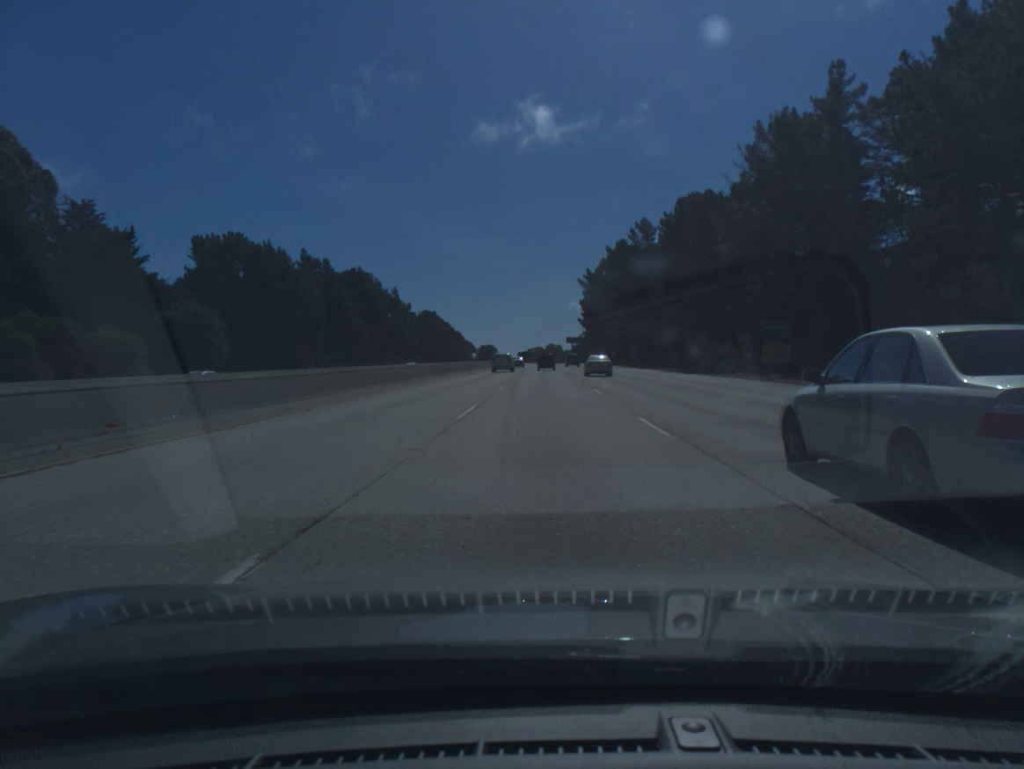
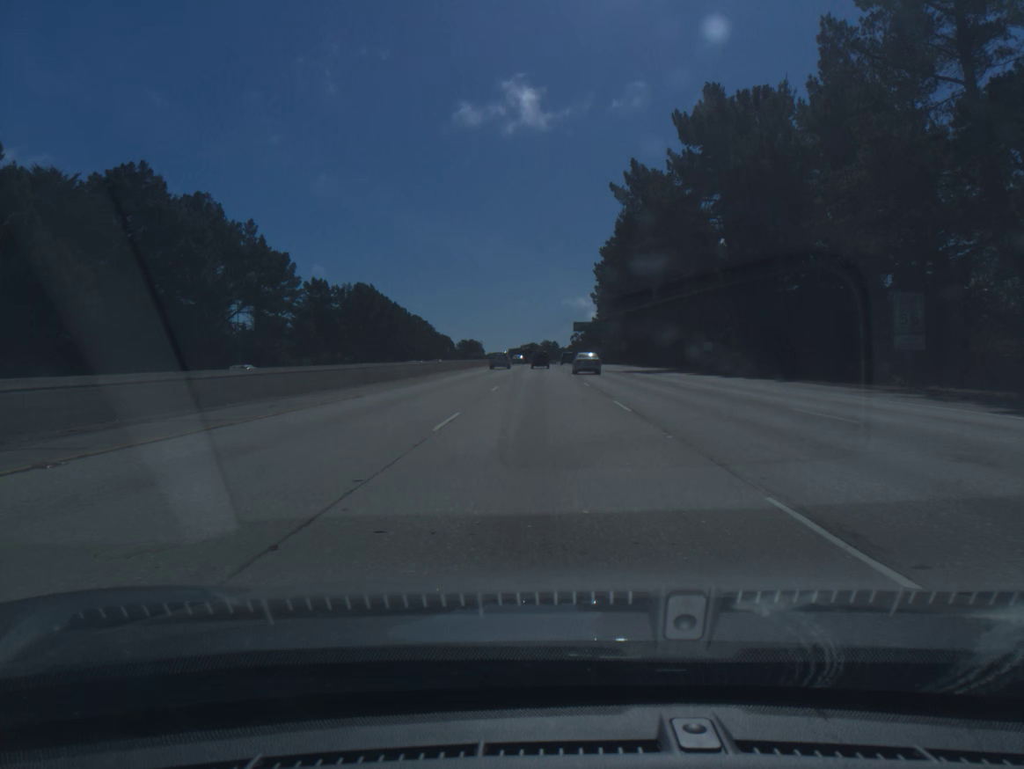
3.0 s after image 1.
(+0.5, +96.6) m; 0°
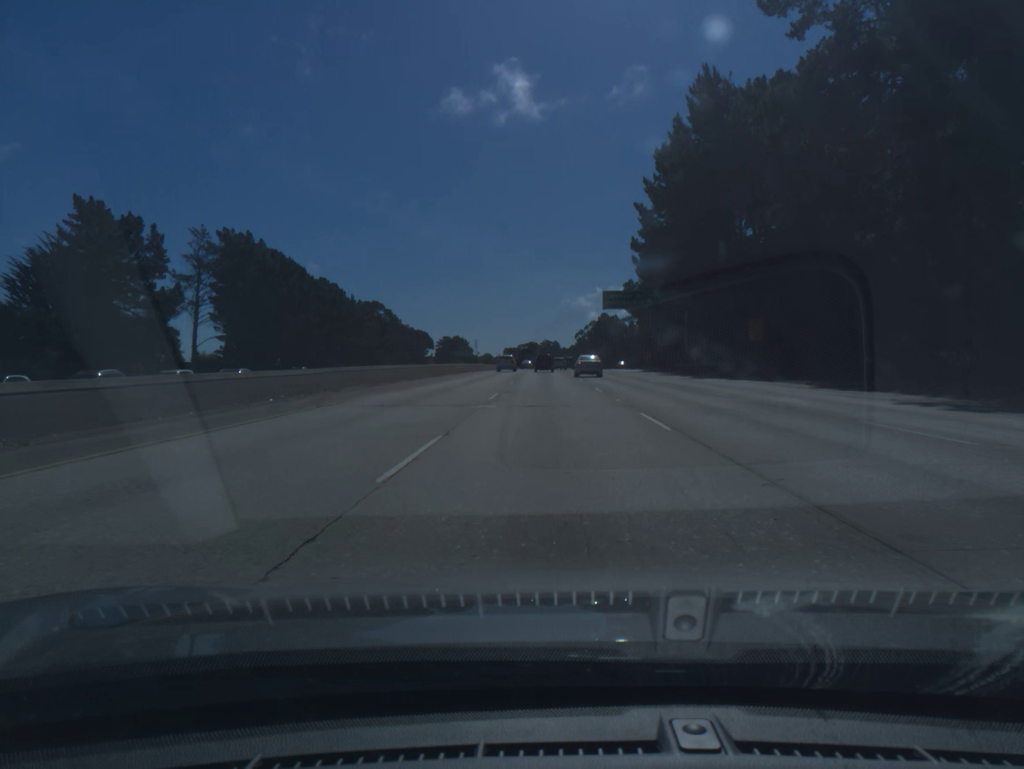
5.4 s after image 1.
(-0.1, +77.4) m; 0°
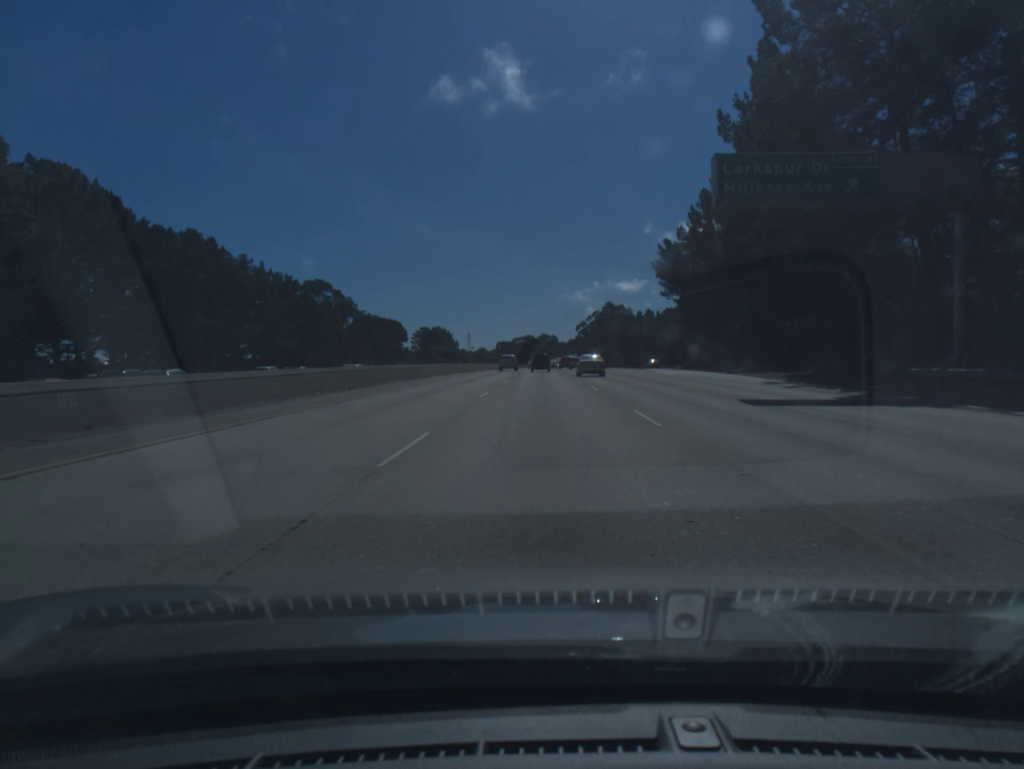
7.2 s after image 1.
(+0.2, +57.7) m; 0°
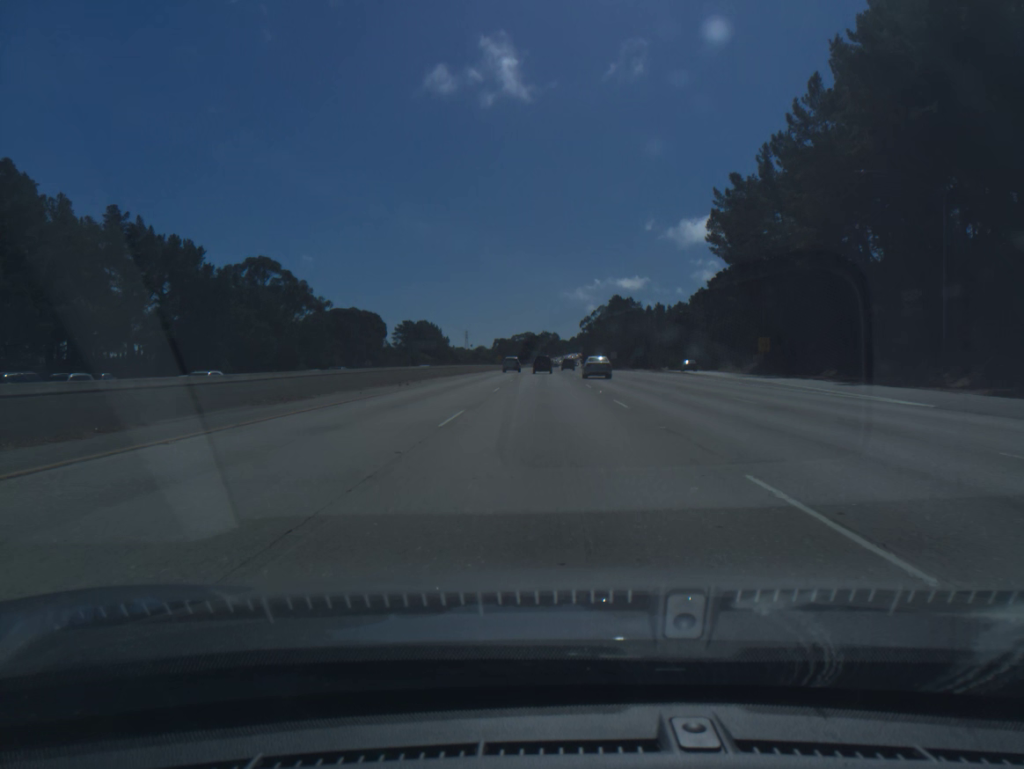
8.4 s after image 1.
(0.0, +38.4) m; 0°
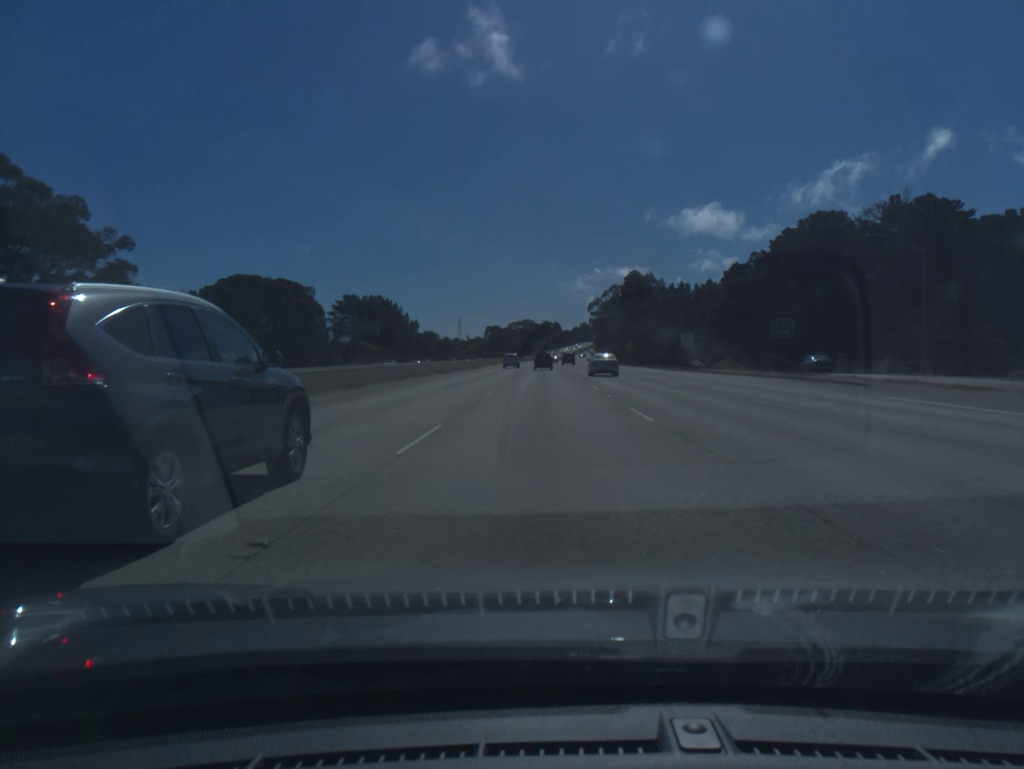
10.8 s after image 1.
(0.0, +77.0) m; 0°
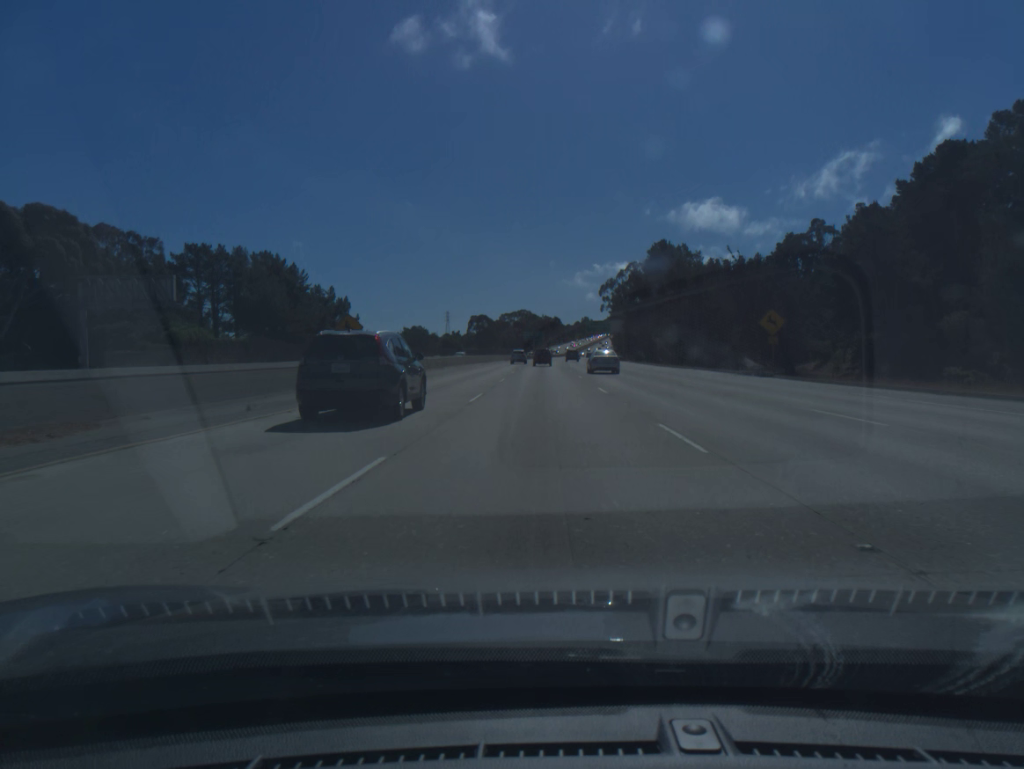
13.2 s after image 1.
(+0.1, +77.8) m; 0°
